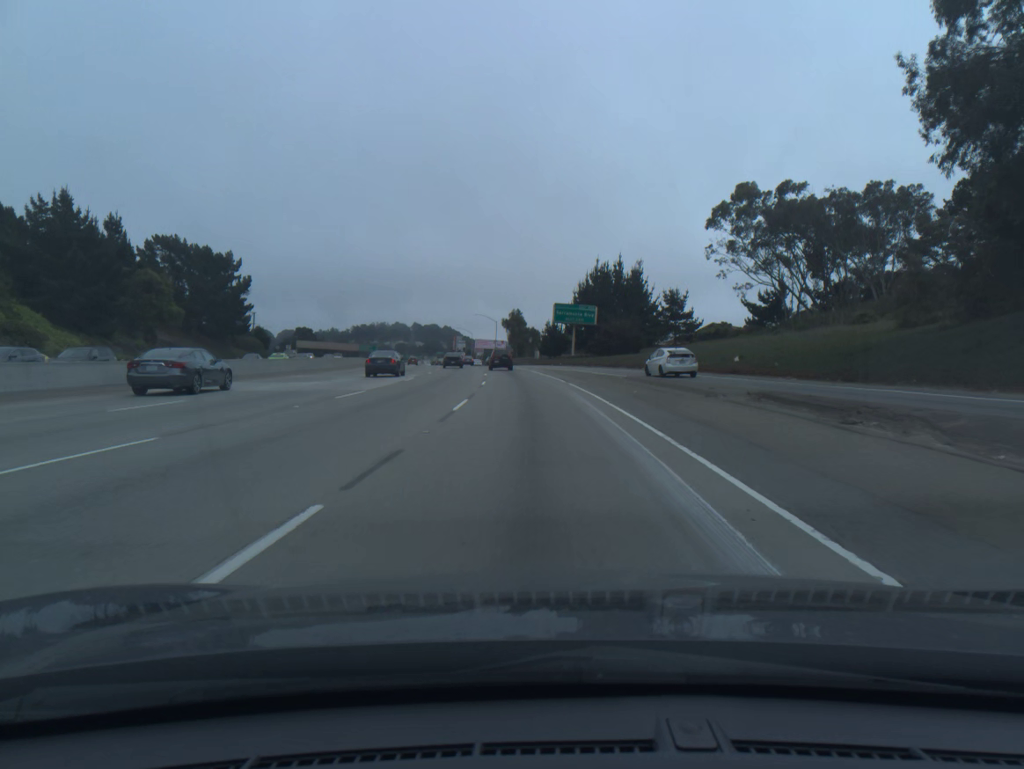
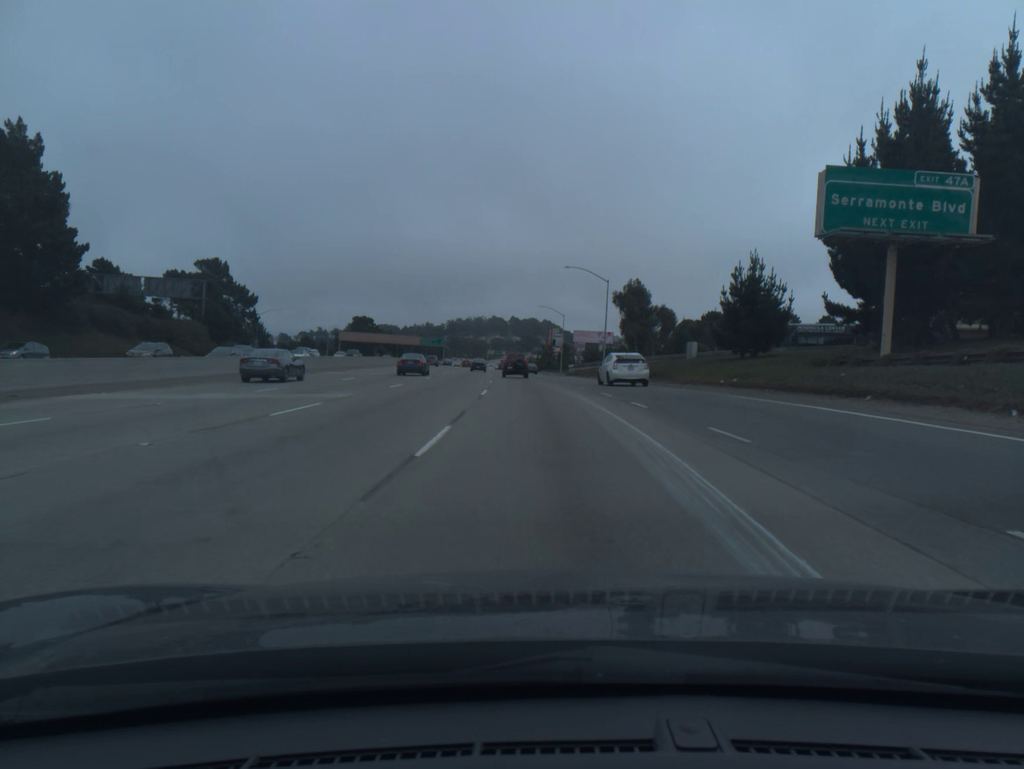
(-5.0, +80.4) m; -7°
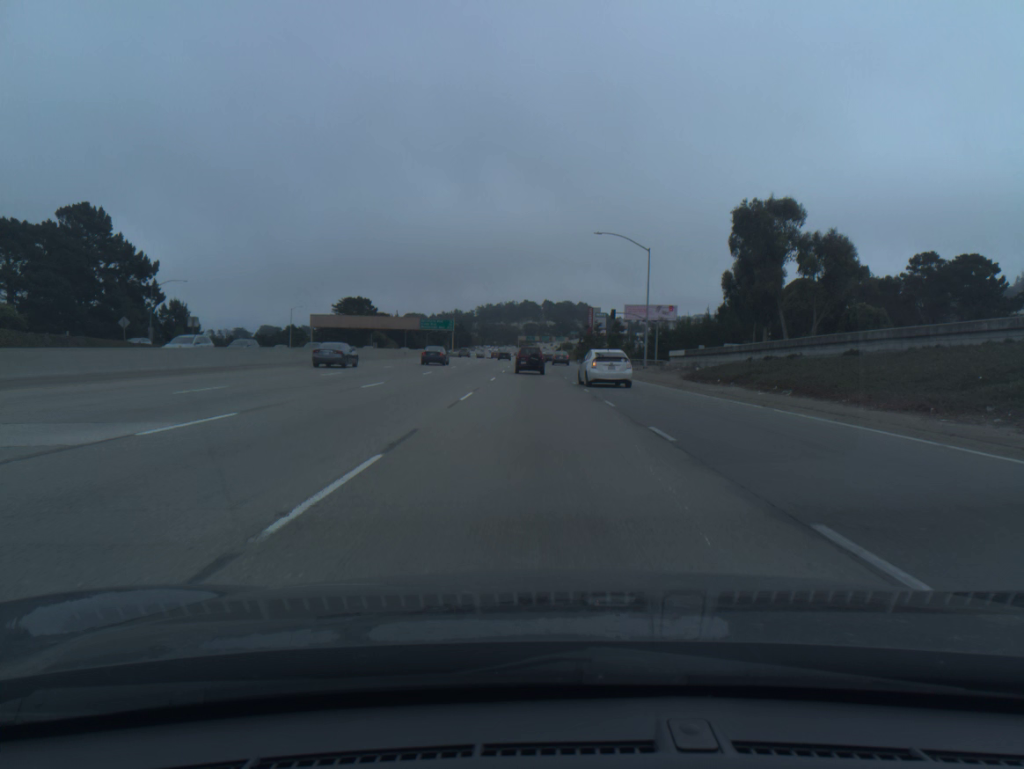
(-2.0, +63.0) m; -3°
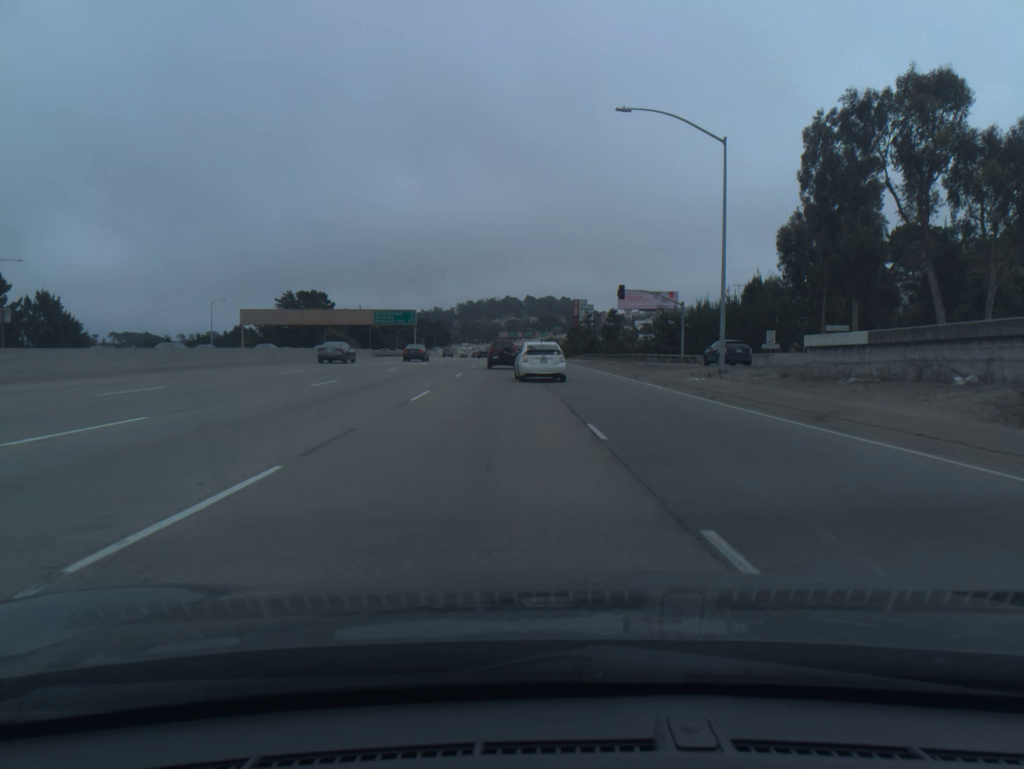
(+0.3, +30.5) m; +1°
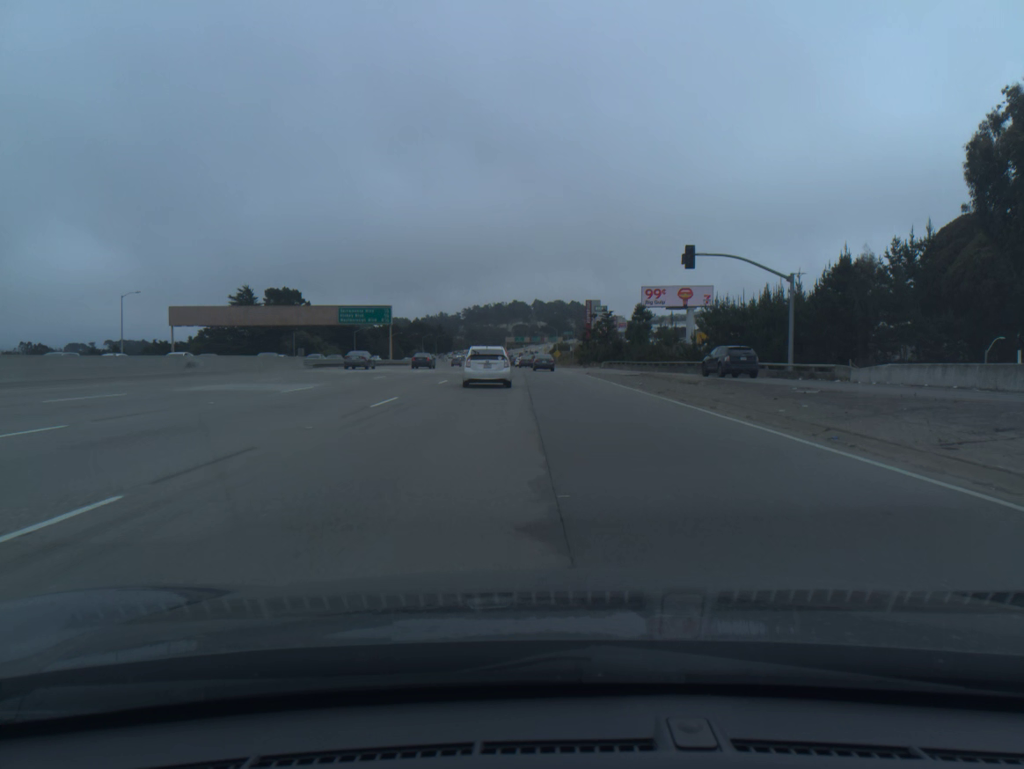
(-0.1, +30.2) m; -1°
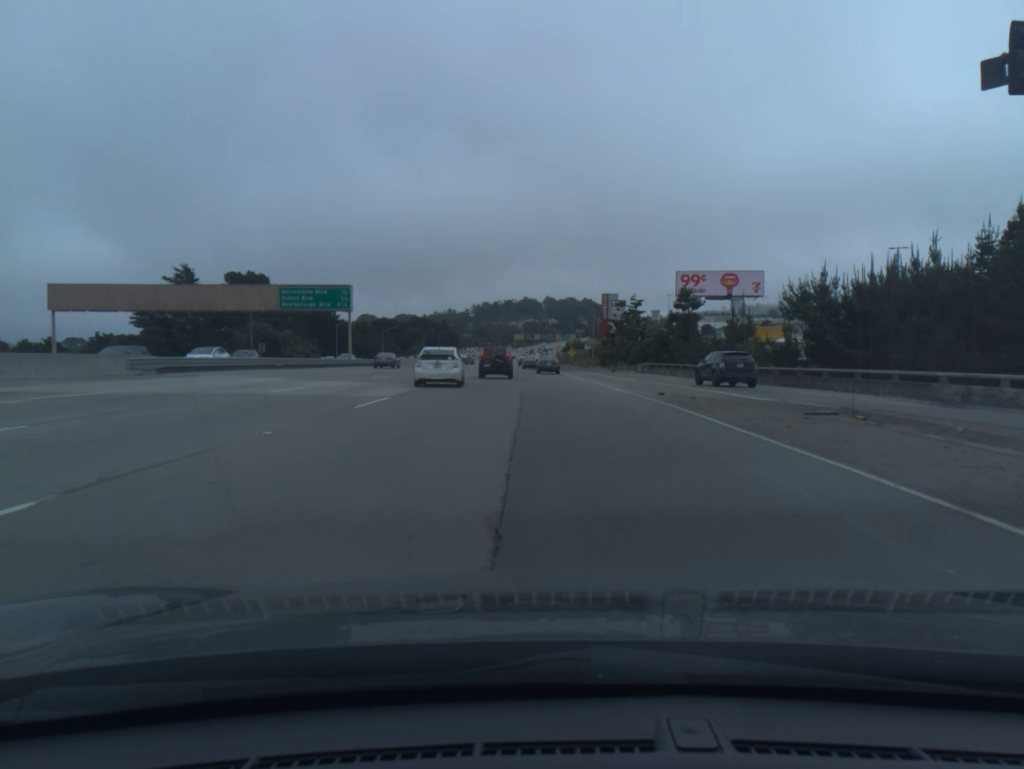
(-0.2, +29.6) m; -1°
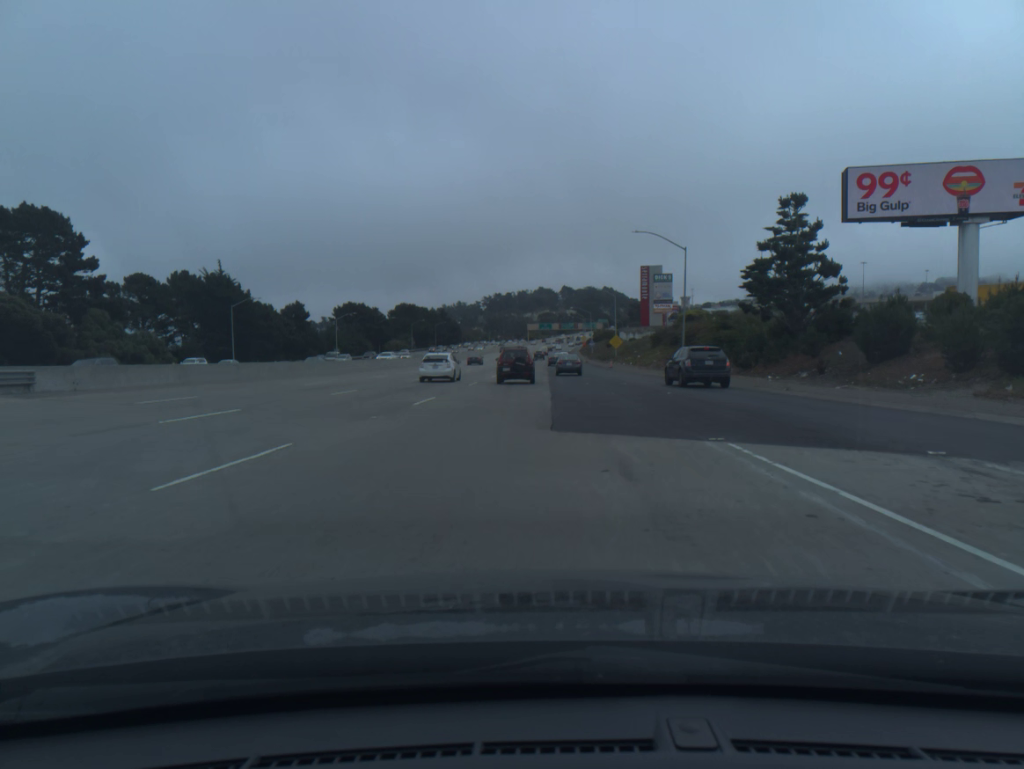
(-0.9, +70.2) m; -1°
